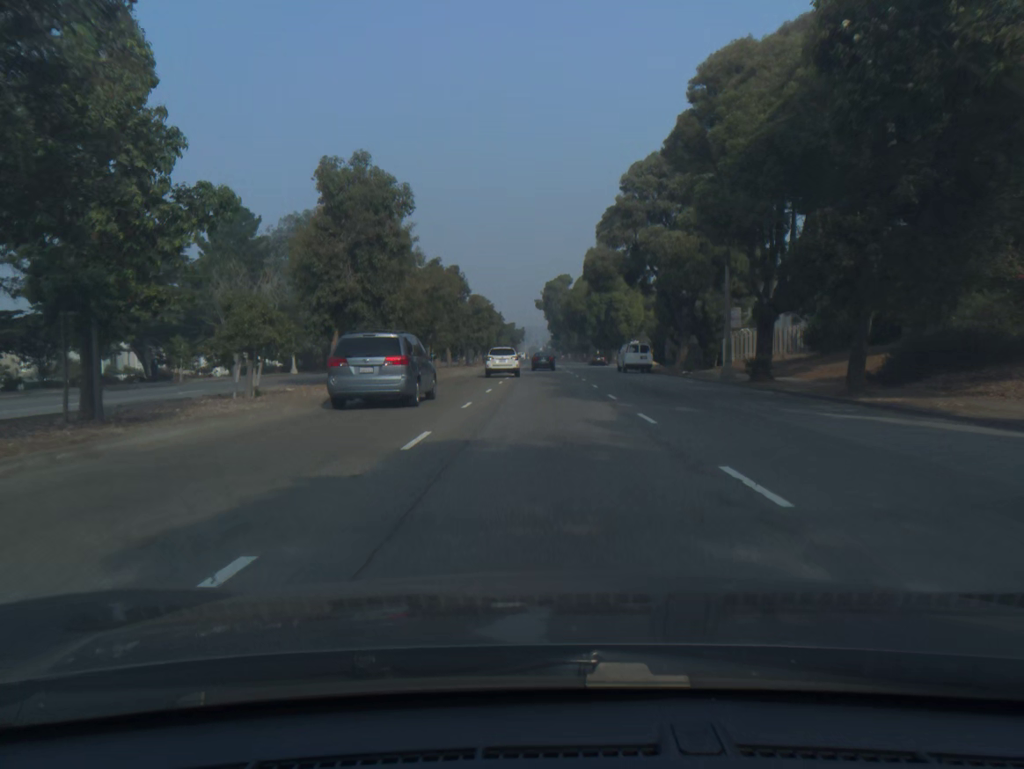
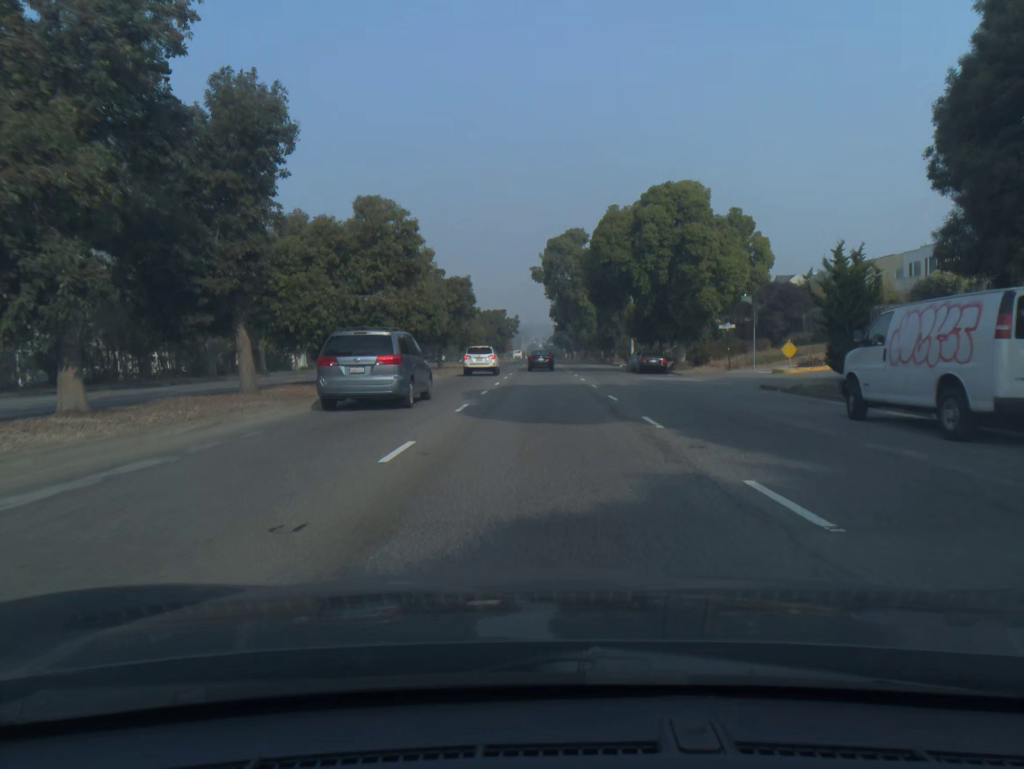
(-0.1, +45.0) m; 0°
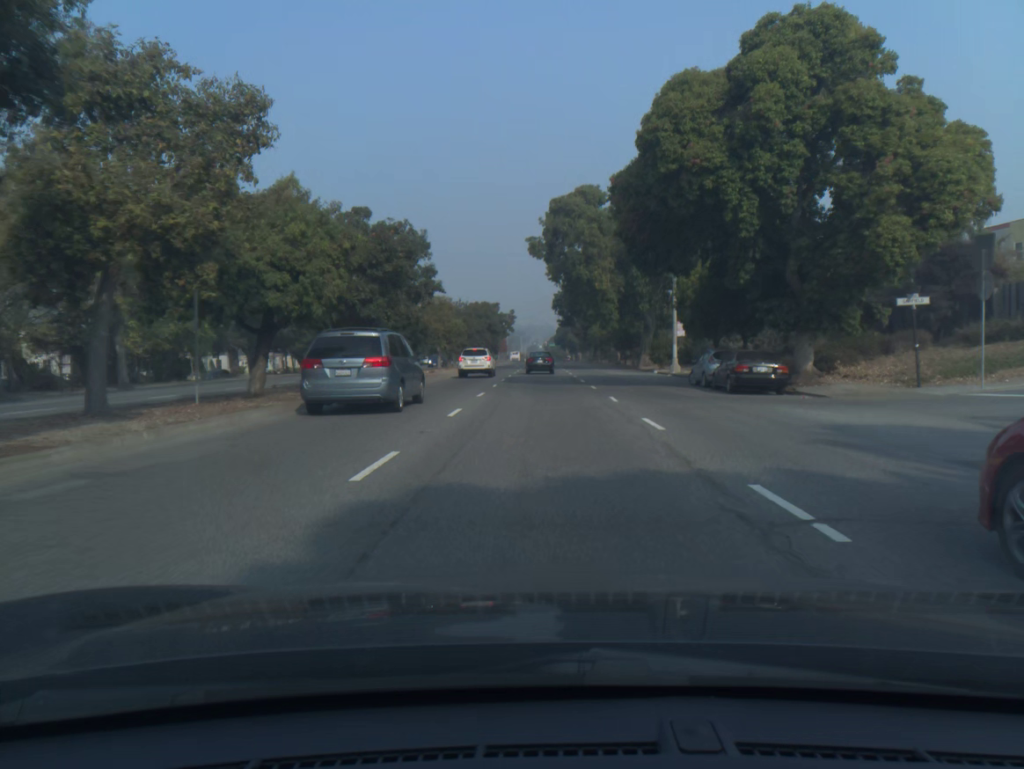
(0.0, +22.5) m; 0°
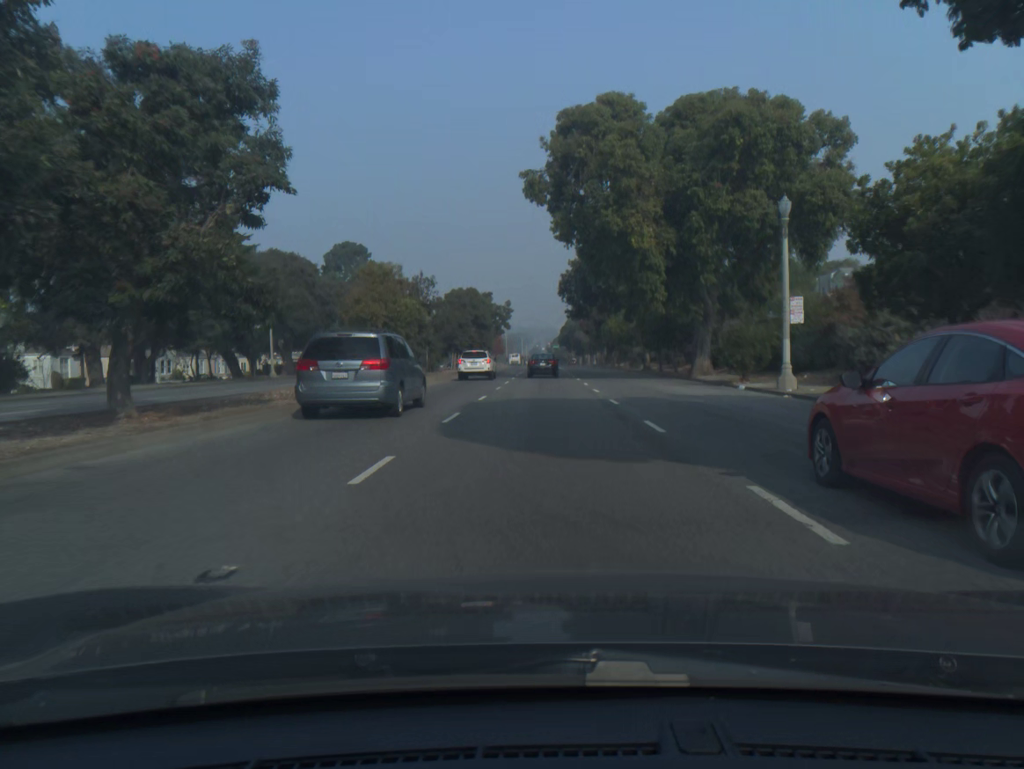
(0.0, +22.2) m; 0°
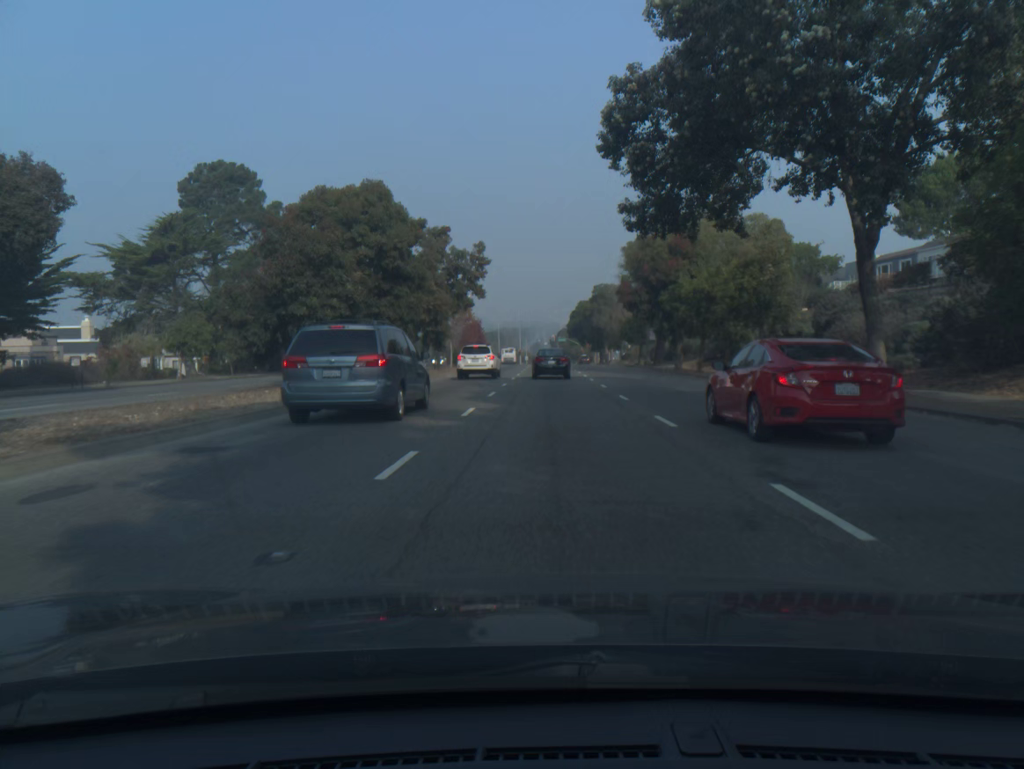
(-0.1, +43.6) m; 0°
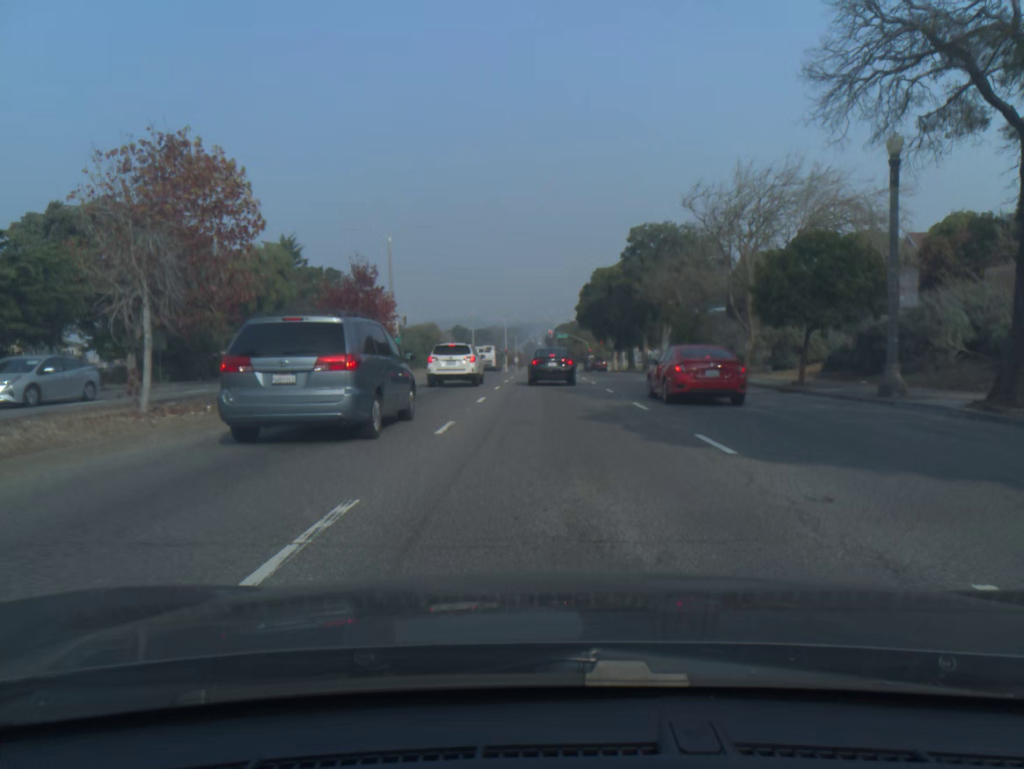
(+0.1, +47.3) m; 0°
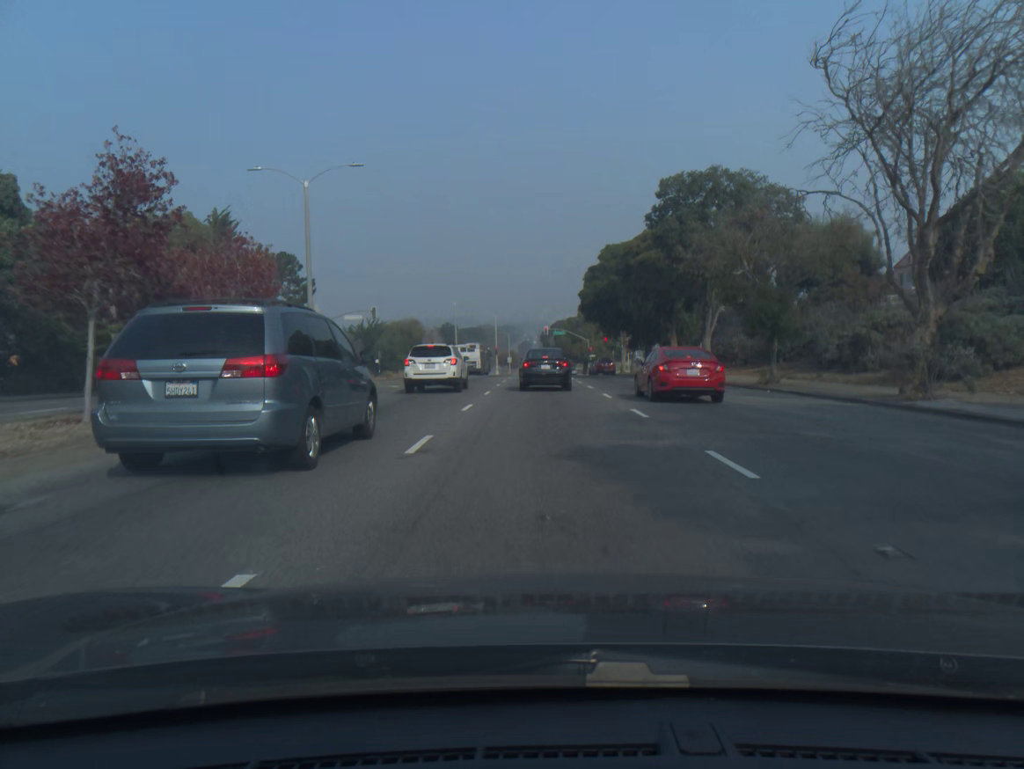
(+0.1, +16.6) m; 0°
